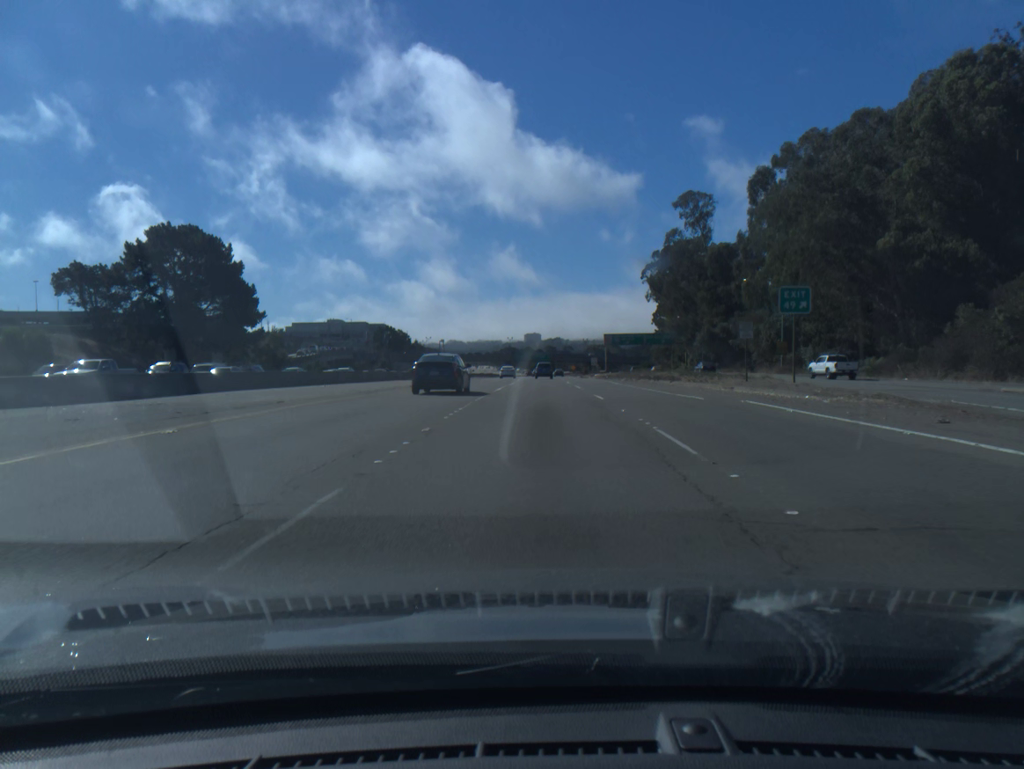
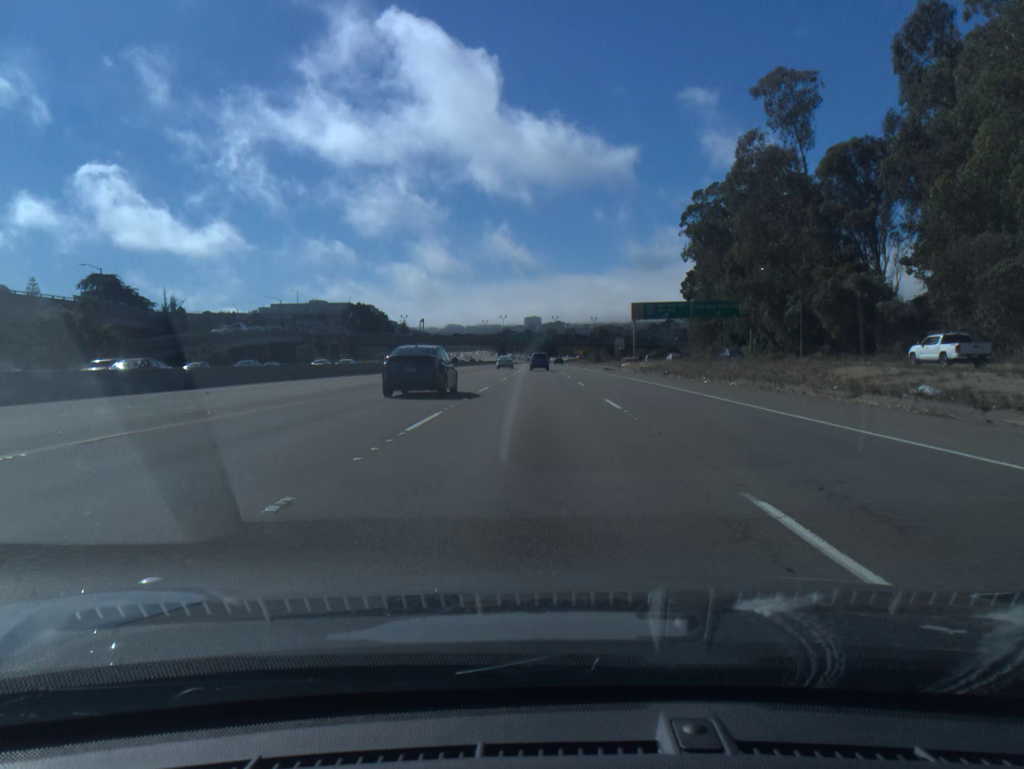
(+0.1, +50.7) m; 0°
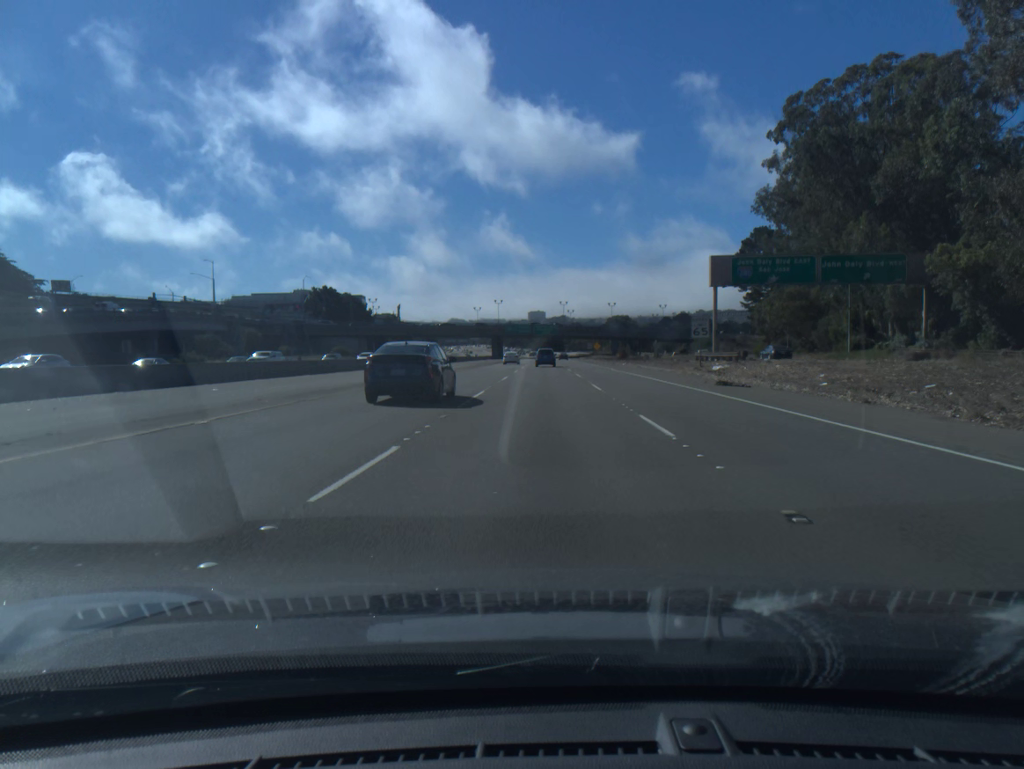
(-0.2, +50.3) m; 0°
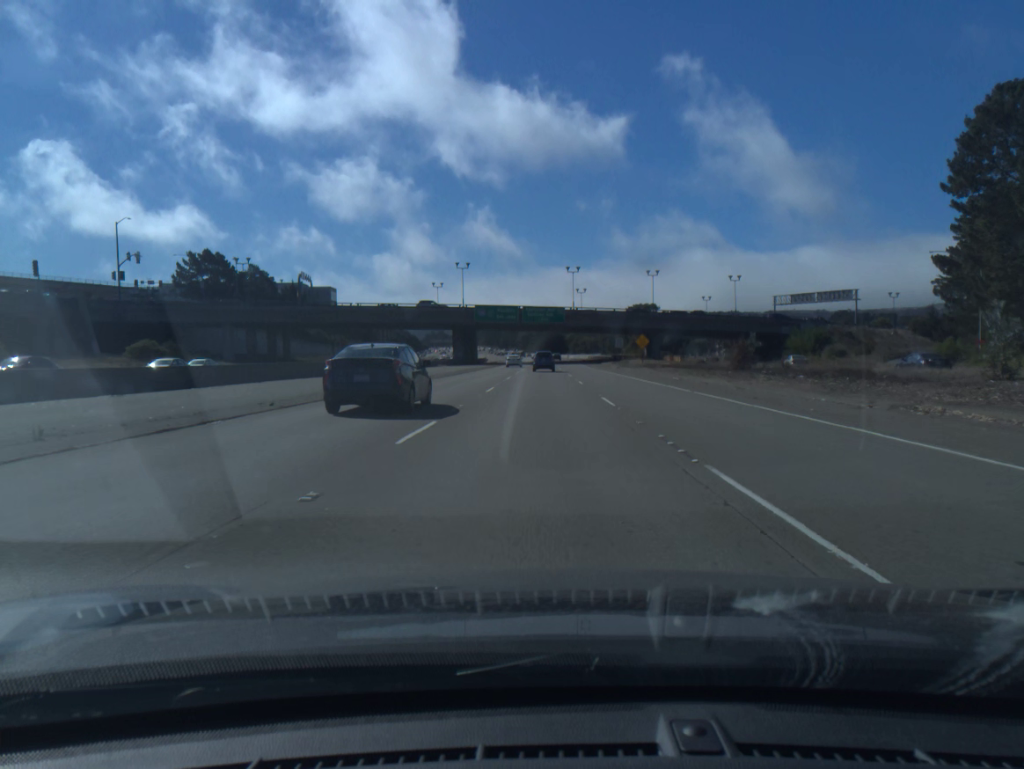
(+0.3, +83.3) m; 0°
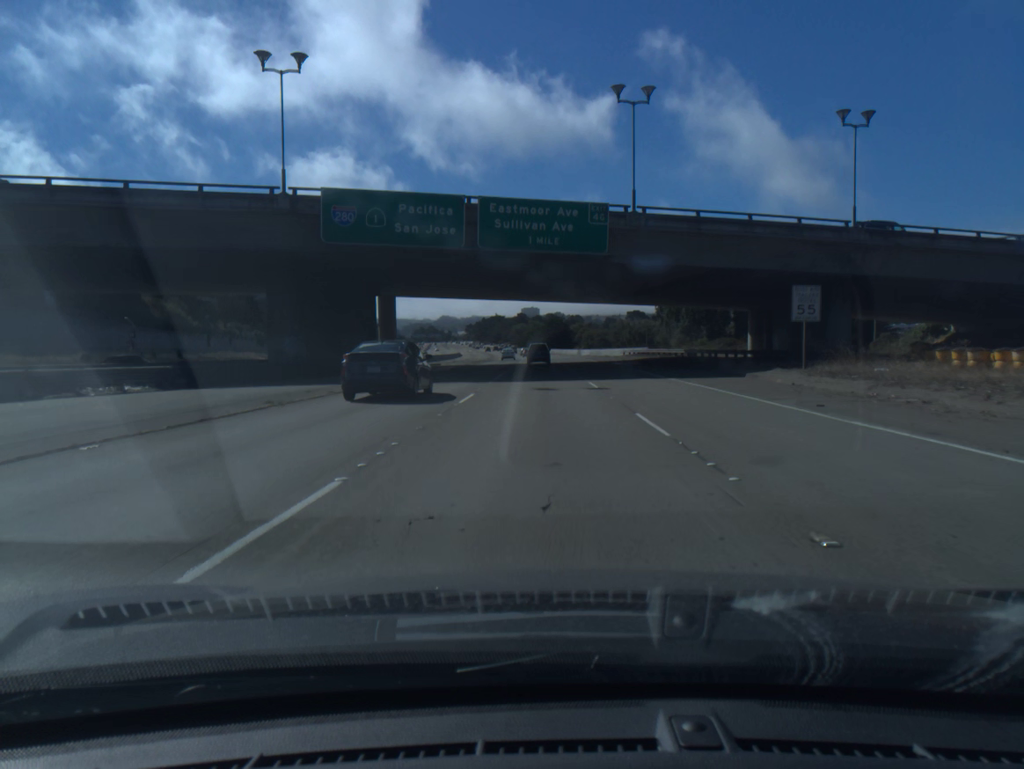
(0.0, +82.3) m; 0°
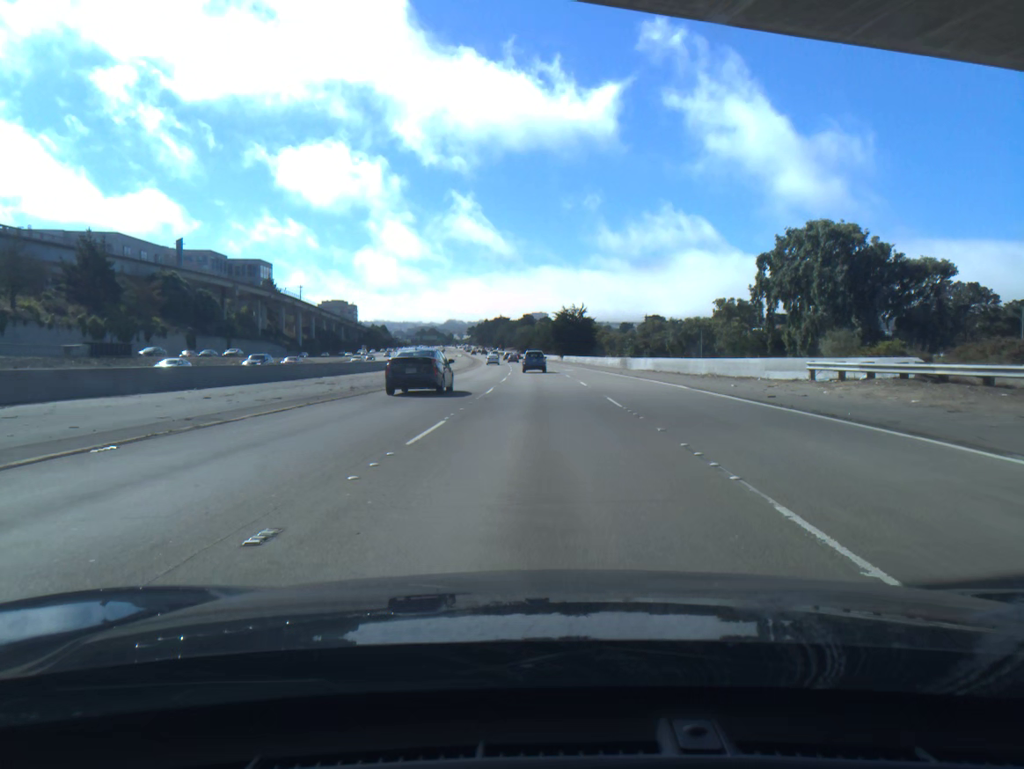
(-0.1, +65.0) m; 0°
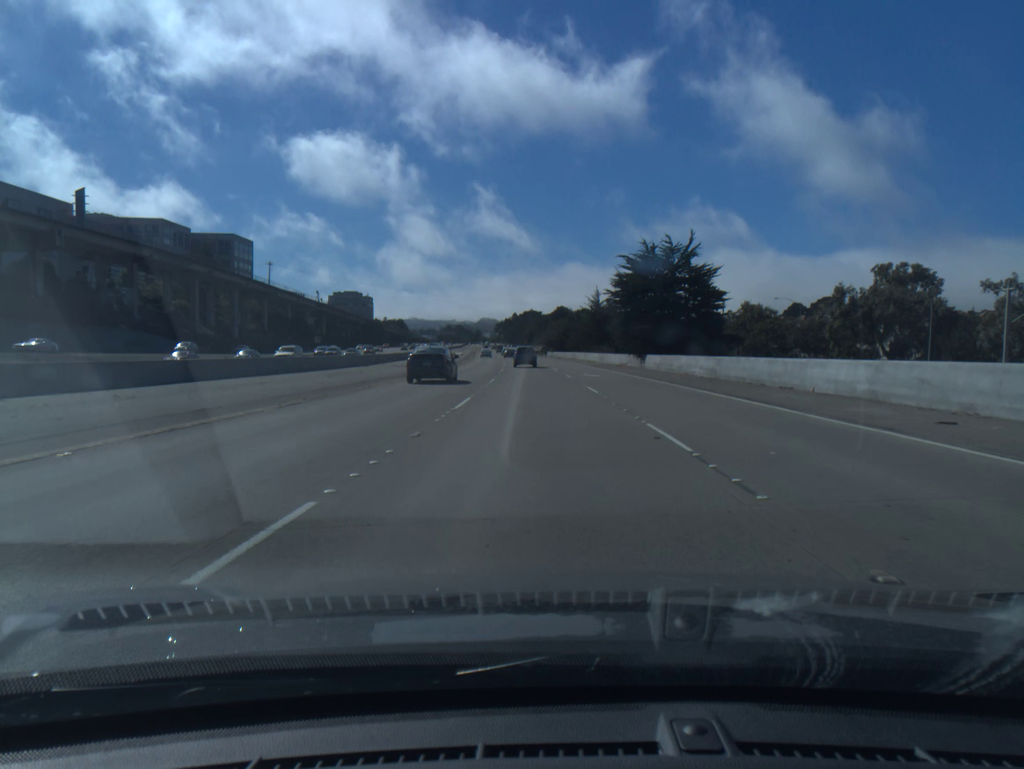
(-1.4, +80.7) m; -3°
